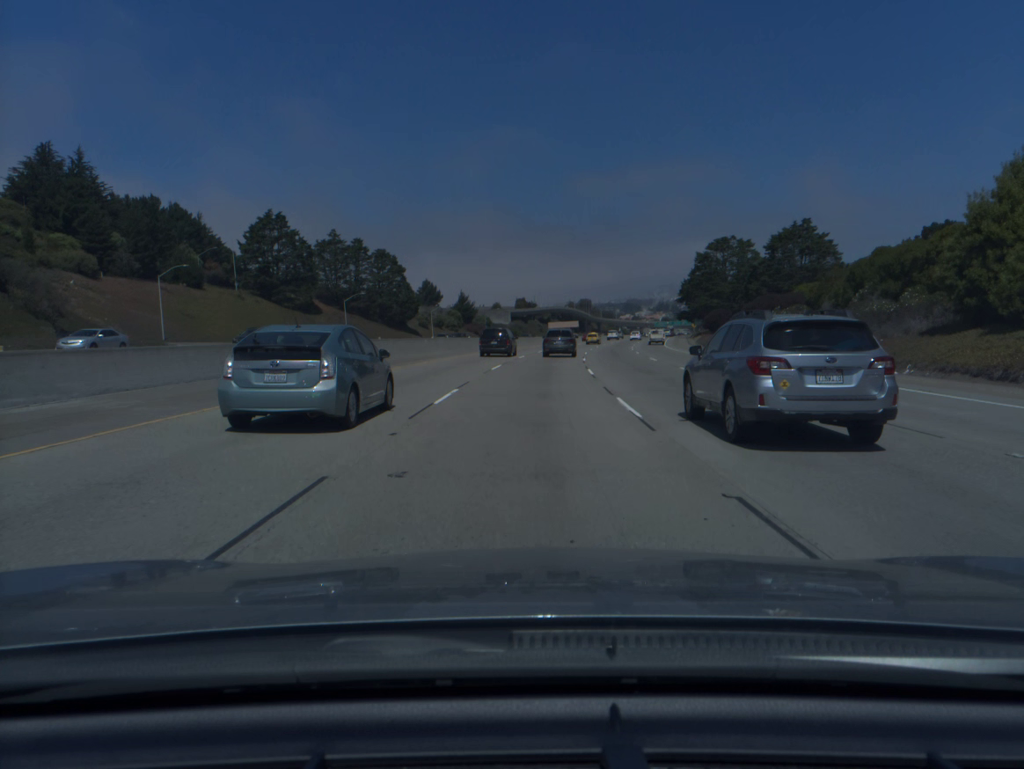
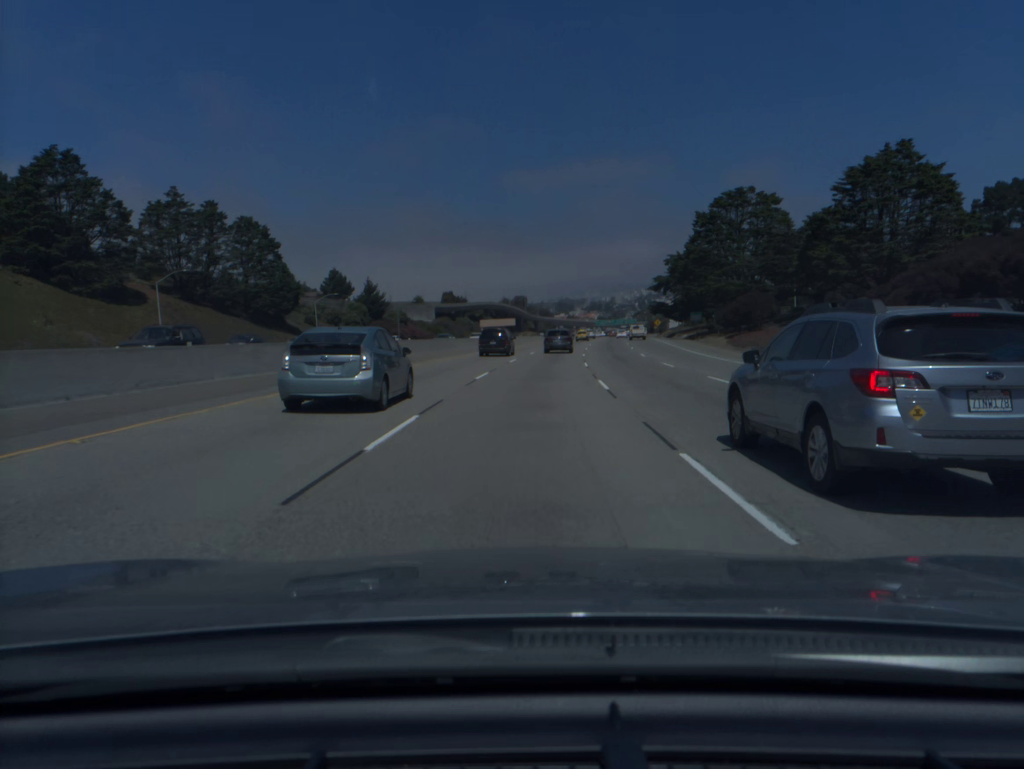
(+2.1, +50.2) m; +5°
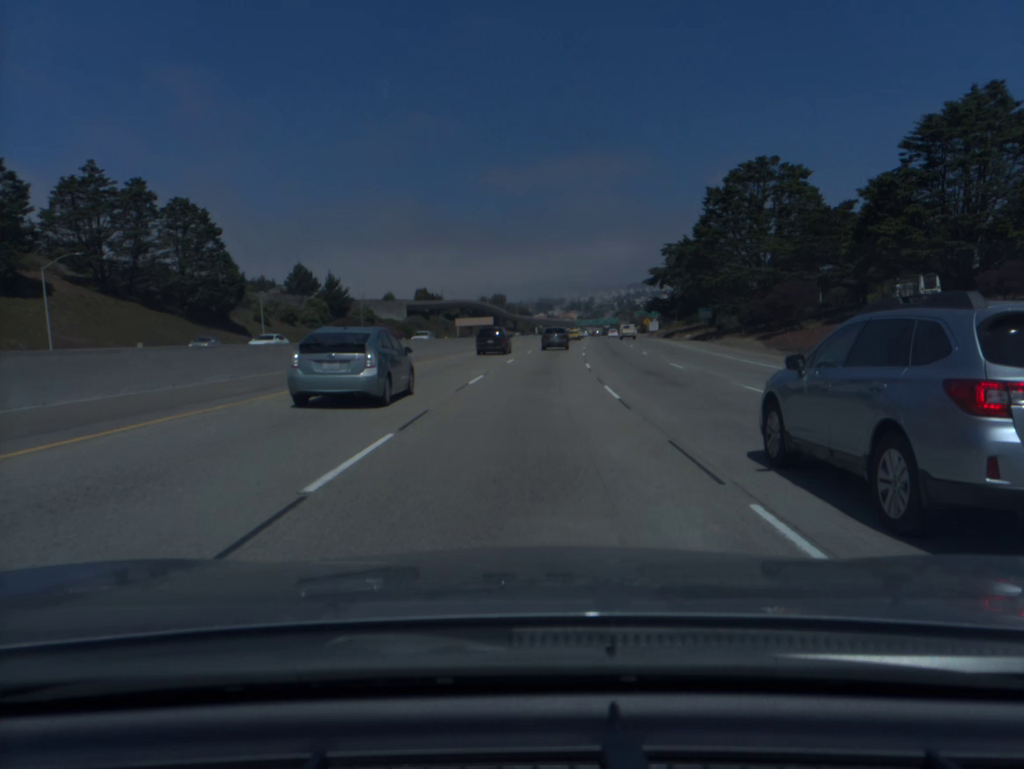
(+0.2, +16.9) m; +2°
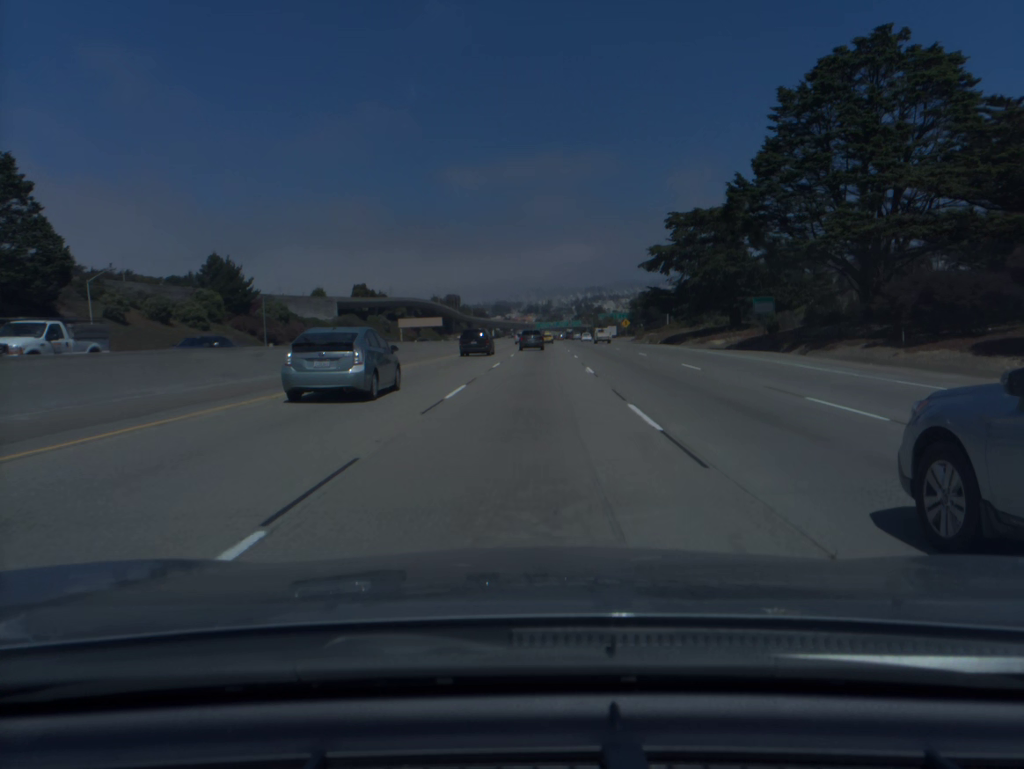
(+0.9, +34.2) m; +3°
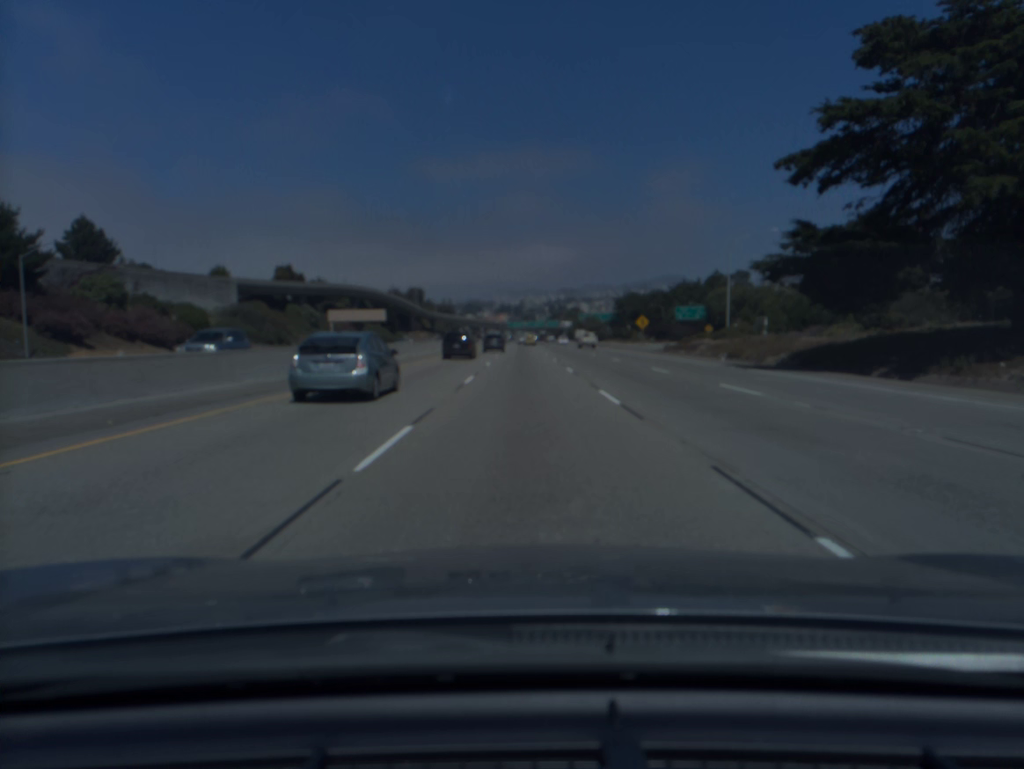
(+1.1, +52.3) m; +2°
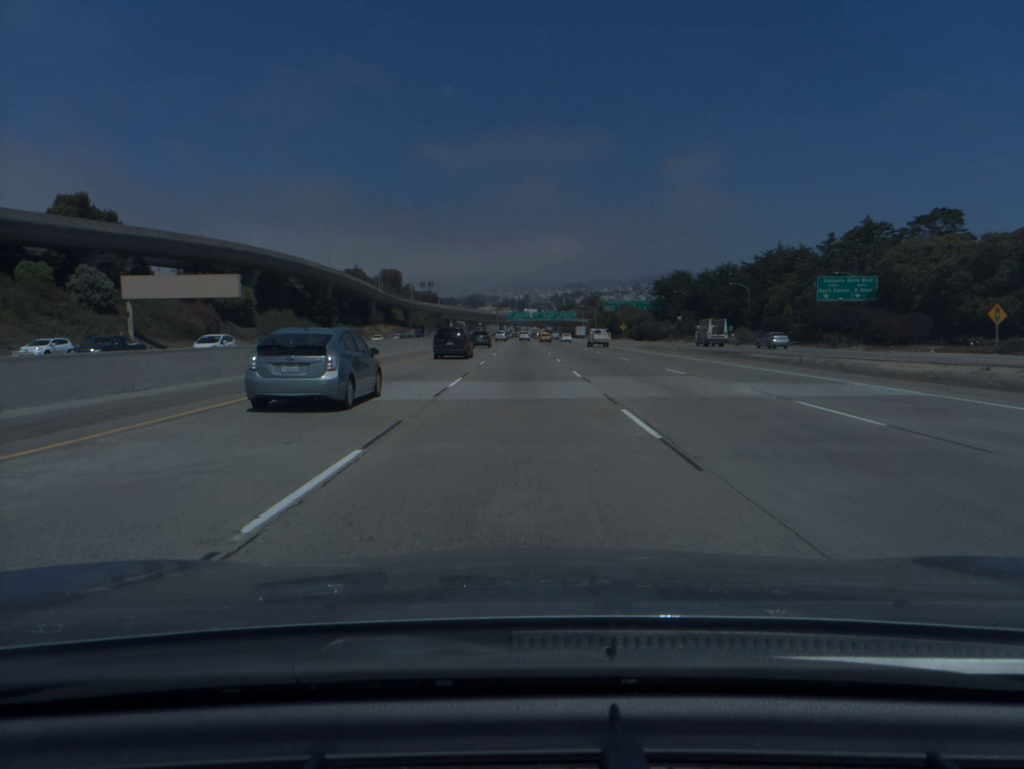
(0.0, +90.3) m; 0°
